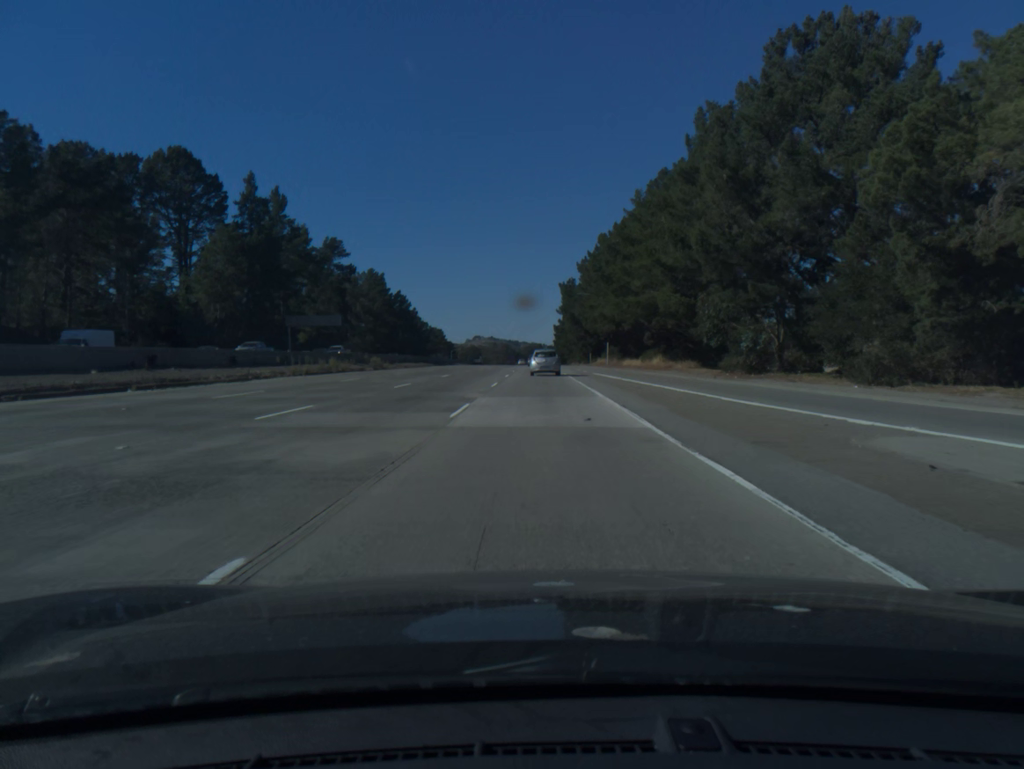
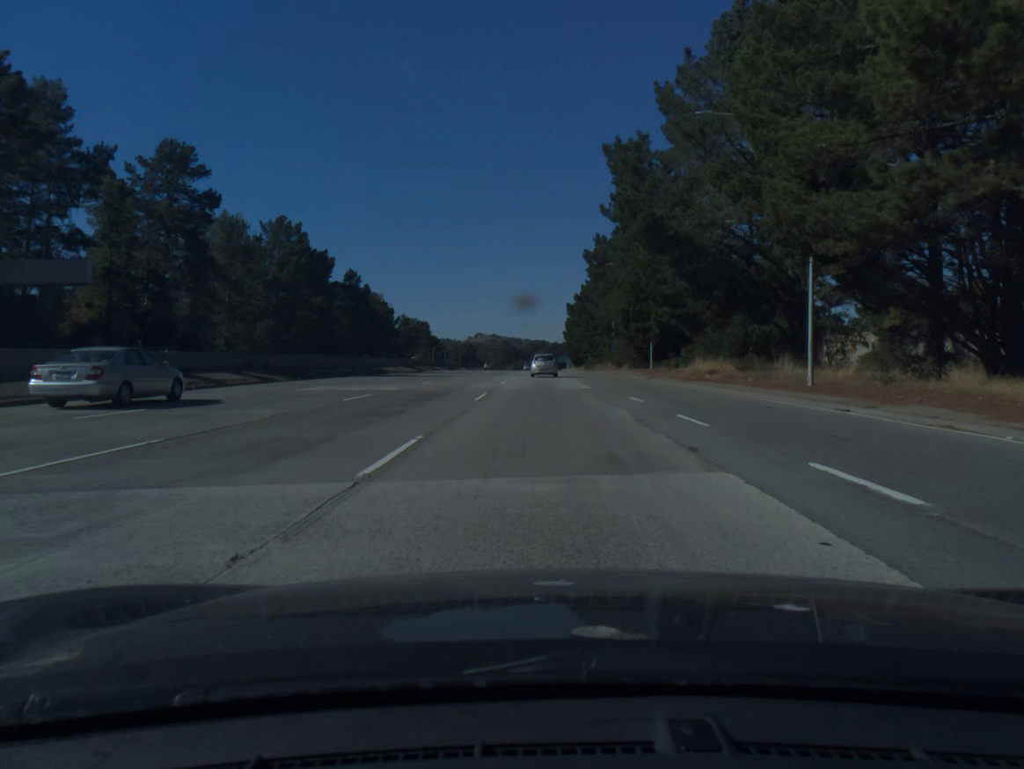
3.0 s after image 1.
(-0.4, +80.4) m; 0°
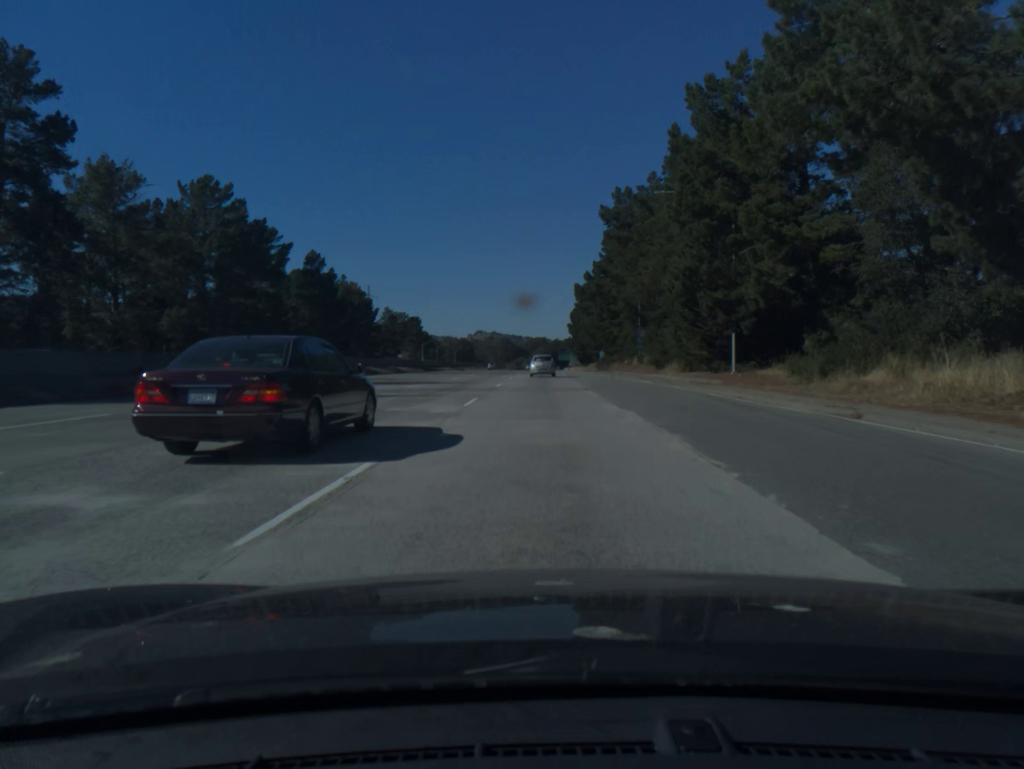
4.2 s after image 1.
(0.0, +32.3) m; 0°
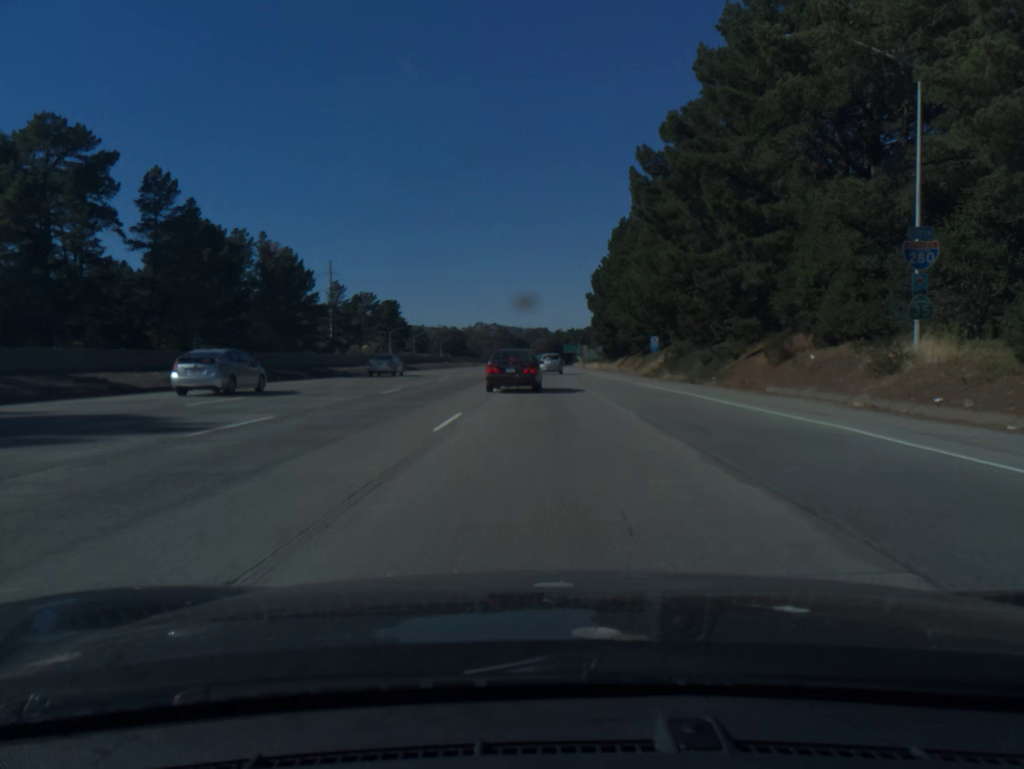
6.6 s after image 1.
(-0.4, +65.6) m; 0°
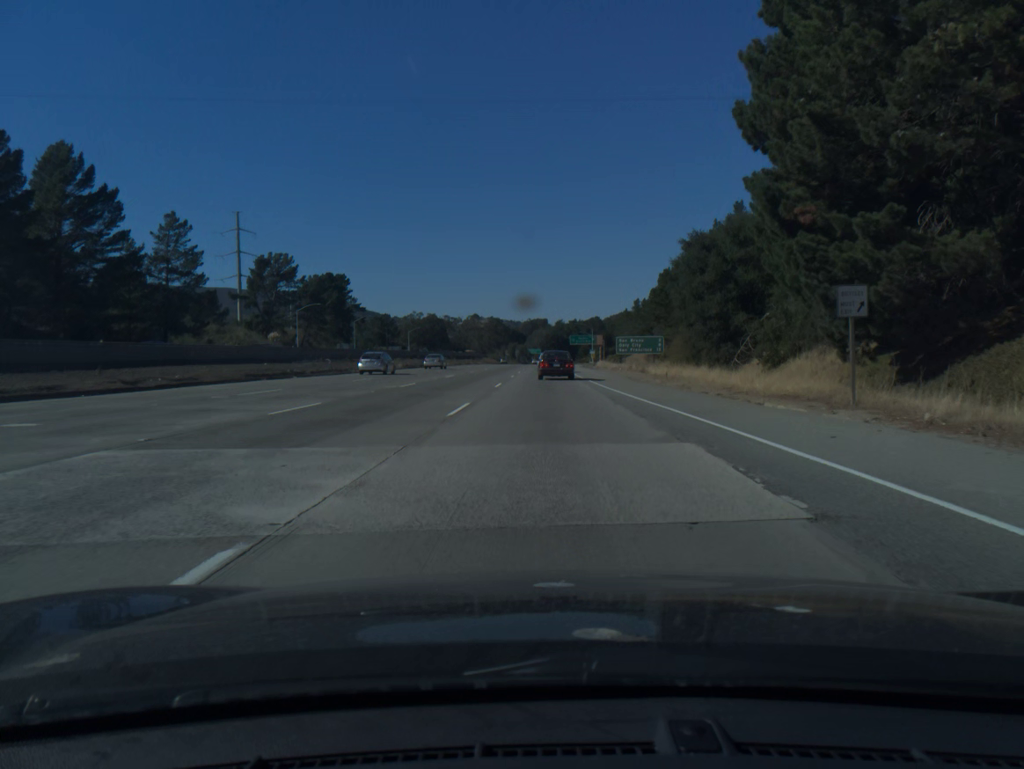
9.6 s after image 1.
(+0.2, +83.8) m; 0°
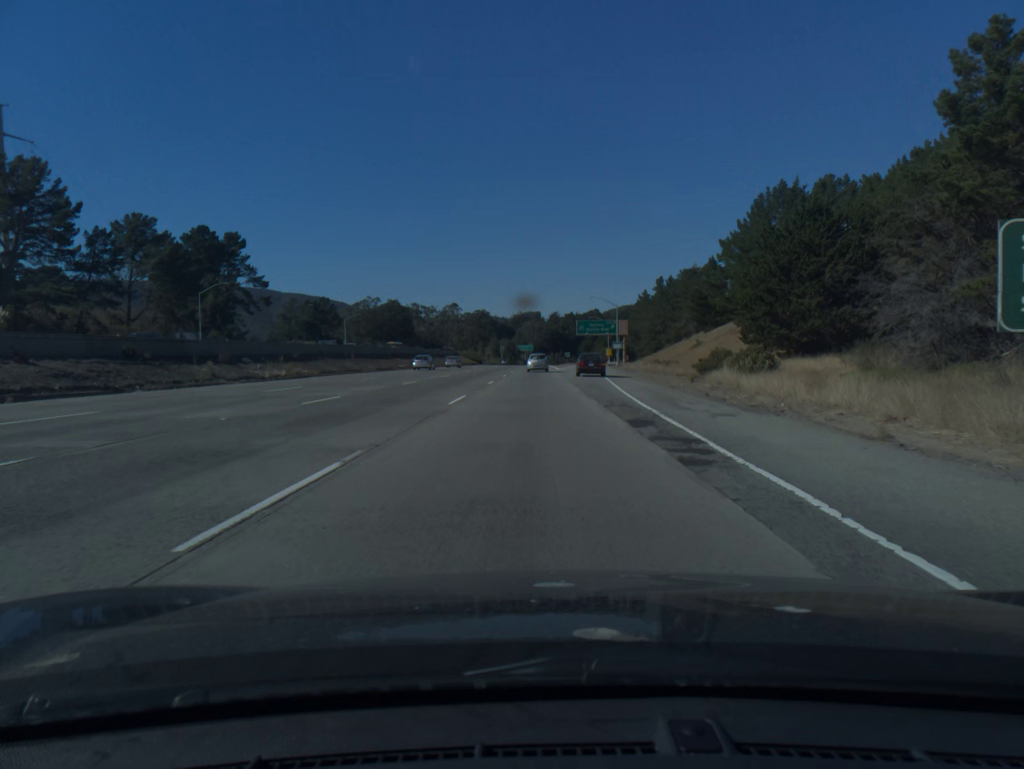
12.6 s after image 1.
(+0.5, +83.7) m; 0°
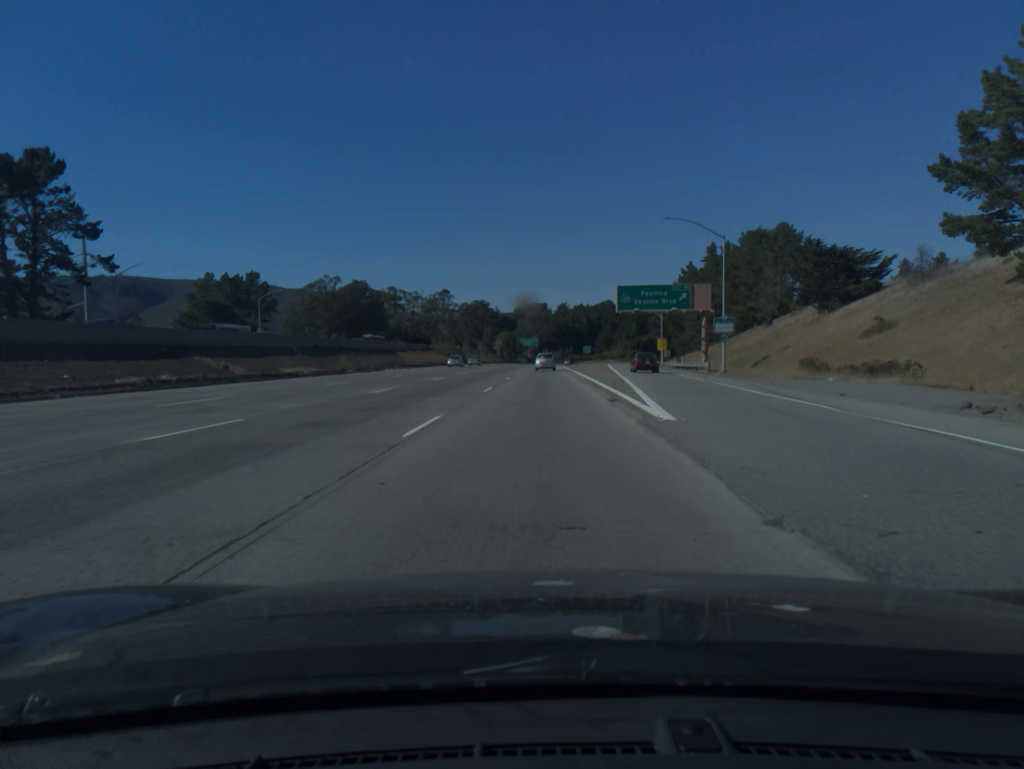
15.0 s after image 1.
(-0.5, +67.3) m; -1°
